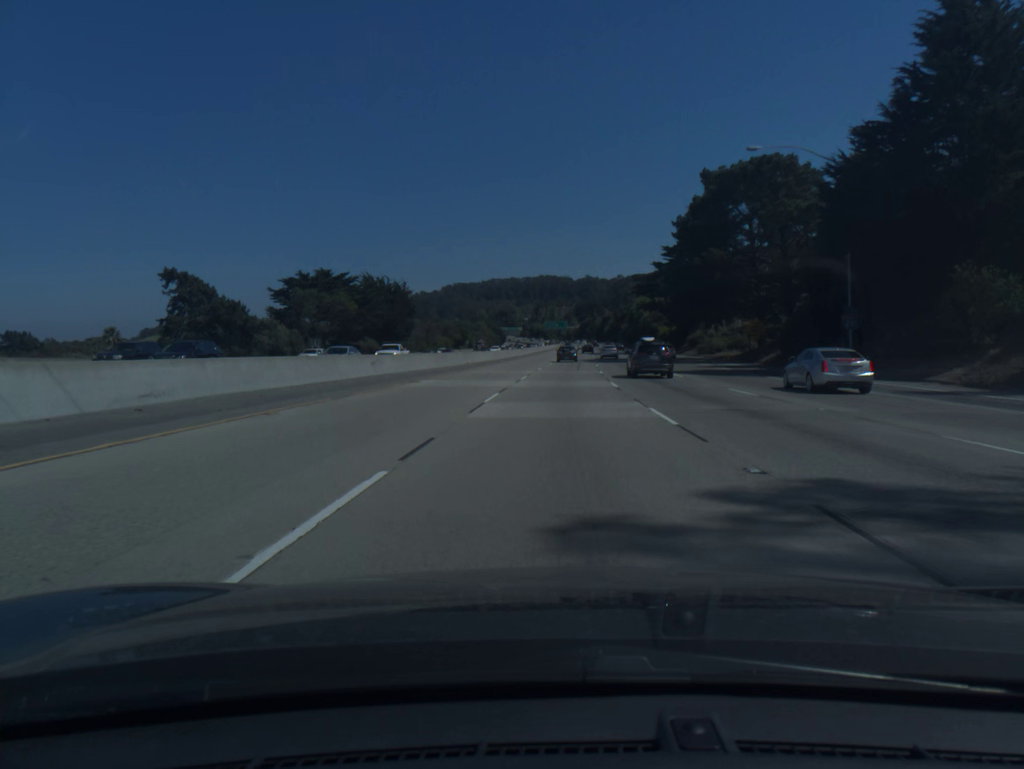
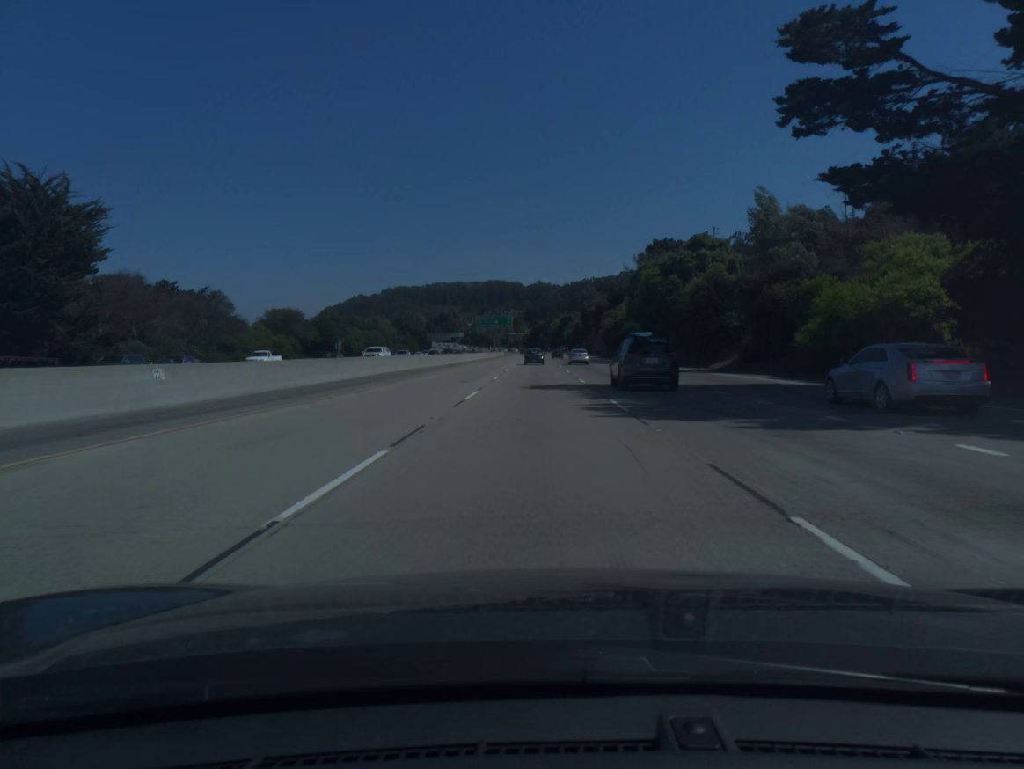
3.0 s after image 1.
(+4.5, +96.0) m; +4°
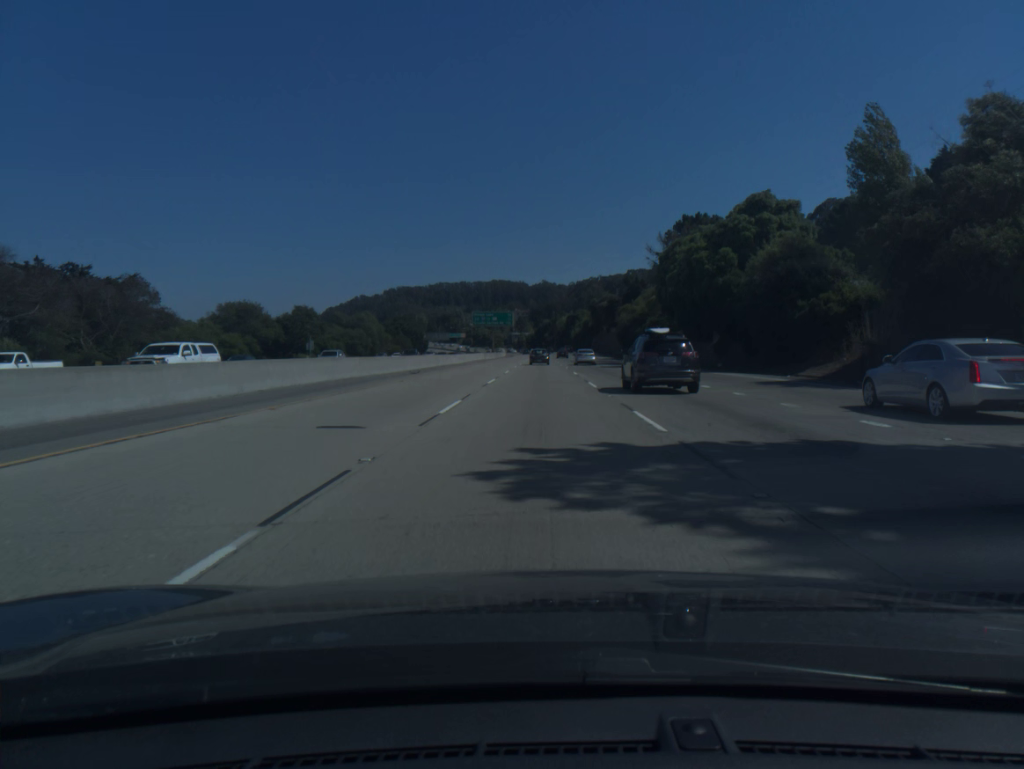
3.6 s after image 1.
(-0.1, +19.3) m; 0°
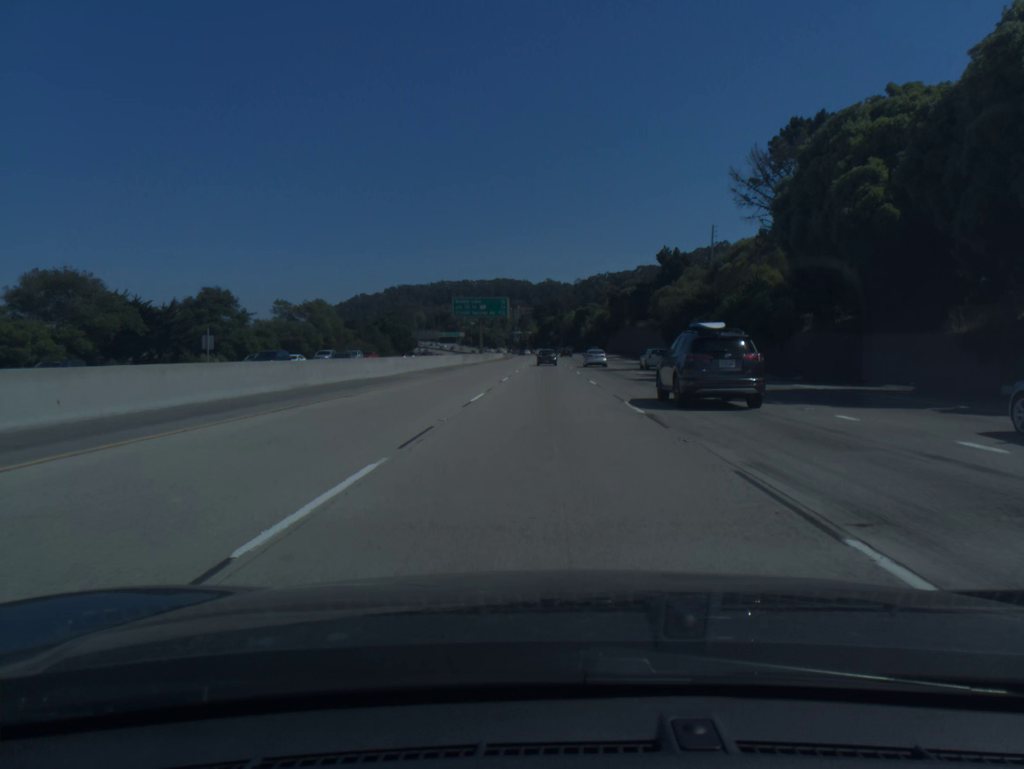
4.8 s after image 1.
(-0.2, +38.6) m; 0°
